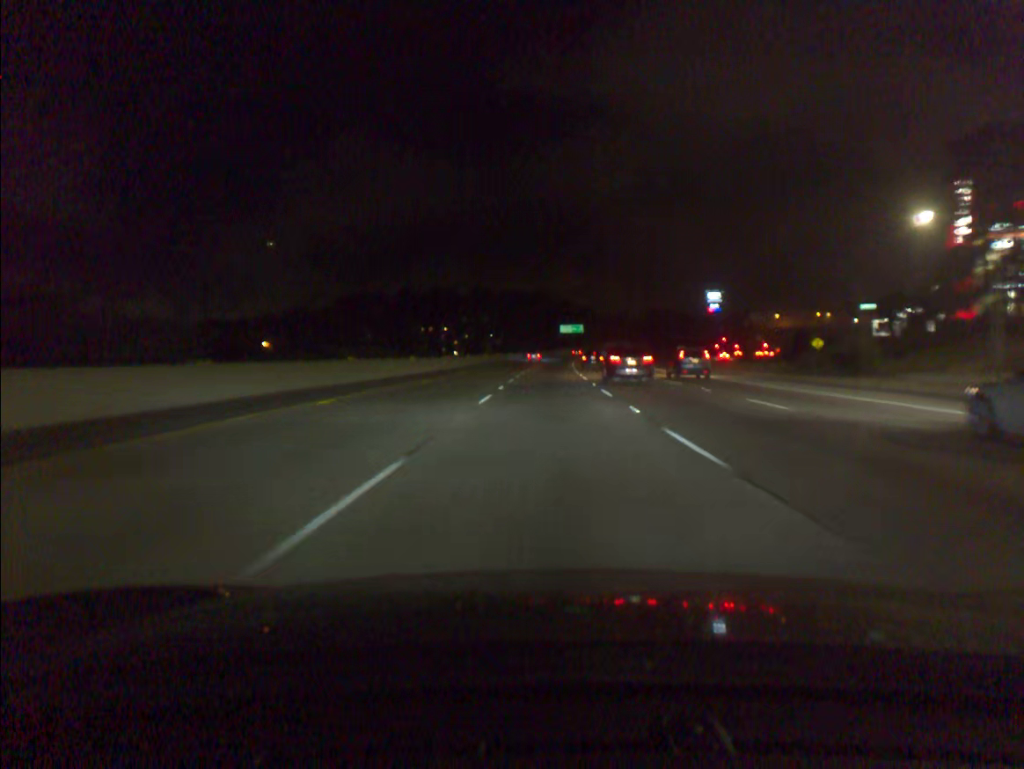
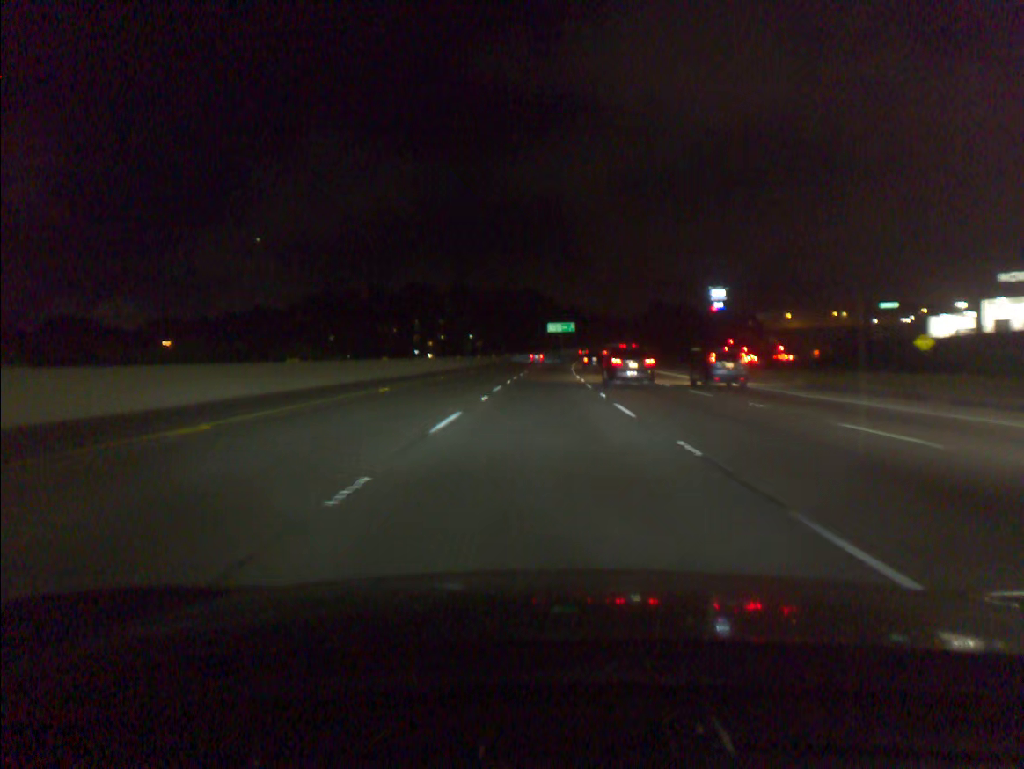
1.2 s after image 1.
(+0.4, +36.3) m; +1°
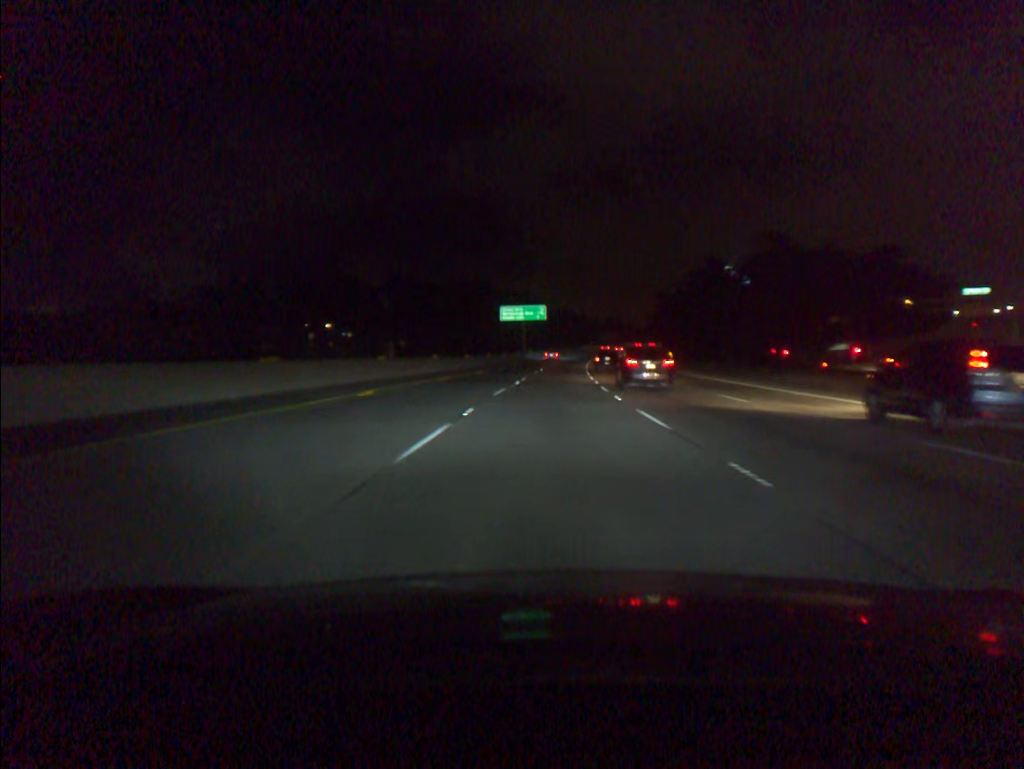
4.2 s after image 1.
(+1.9, +91.0) m; +3°
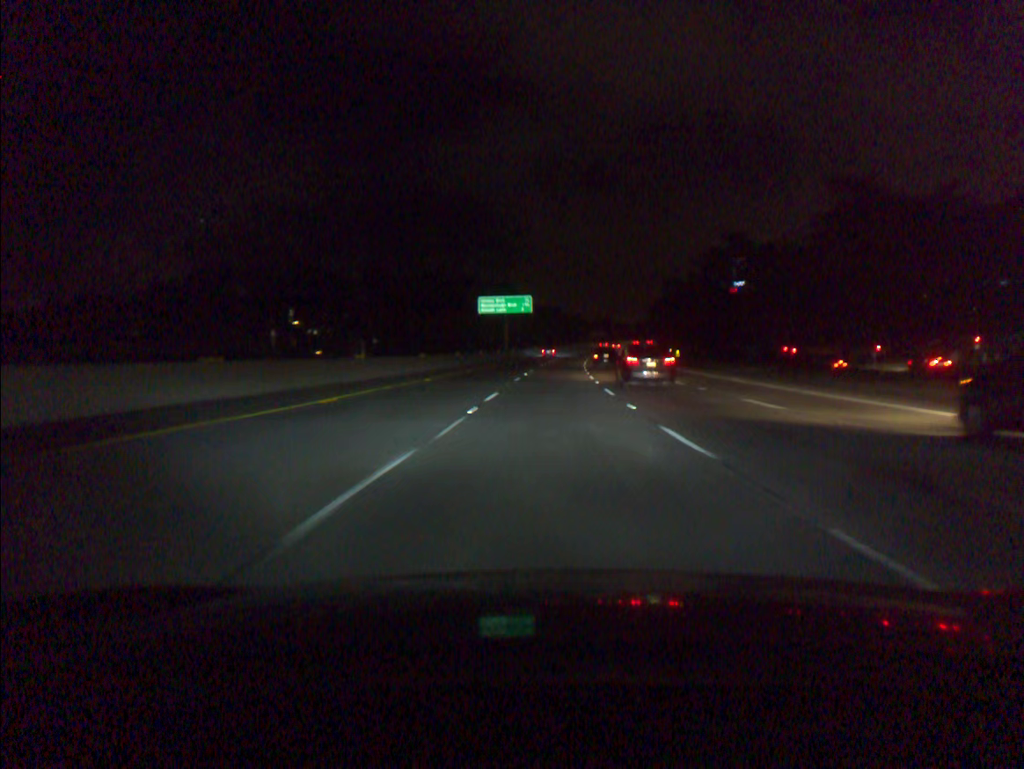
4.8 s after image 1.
(+0.2, +18.2) m; +1°
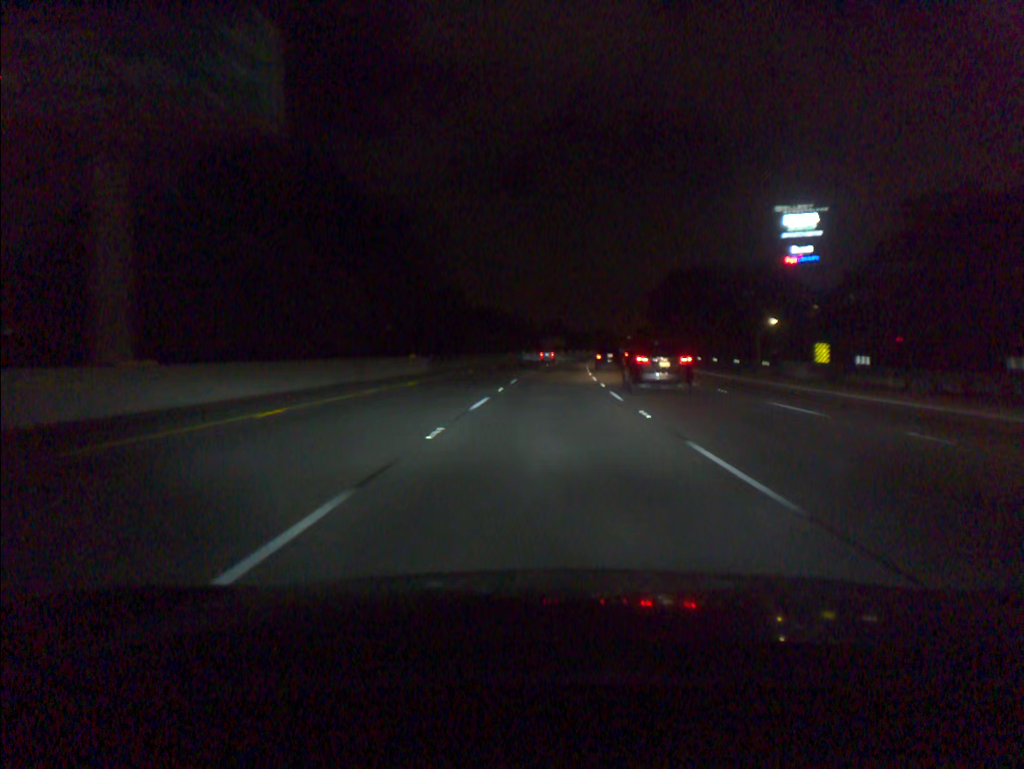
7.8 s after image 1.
(+3.2, +90.8) m; +4°
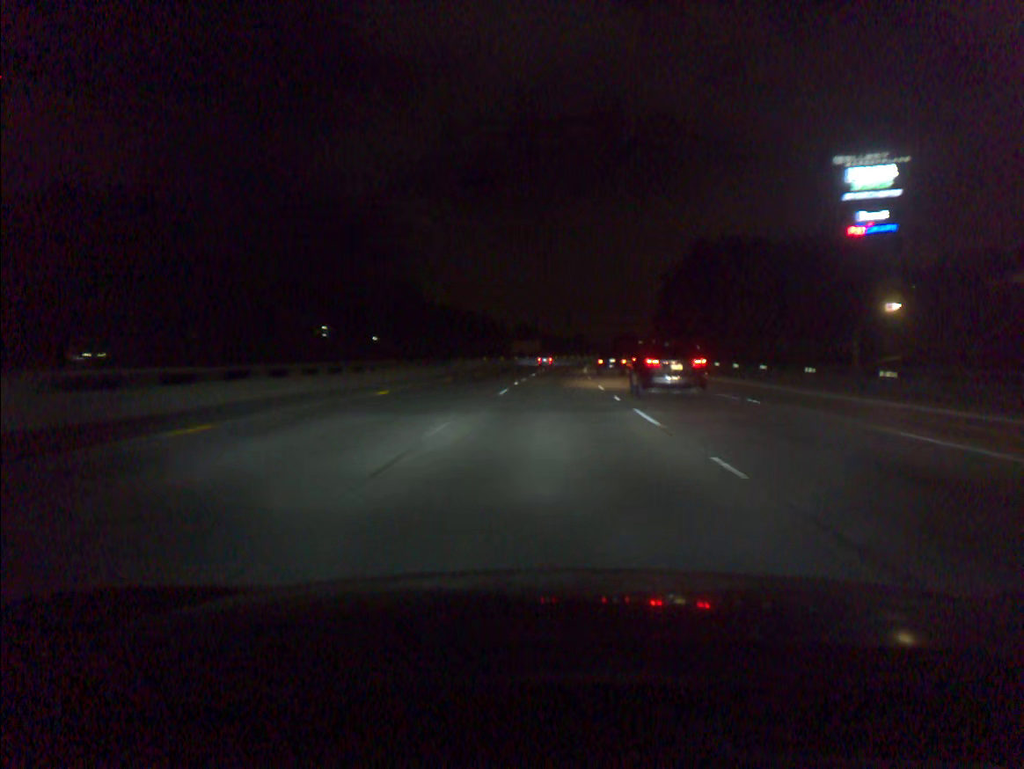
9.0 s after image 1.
(+0.6, +36.2) m; +2°
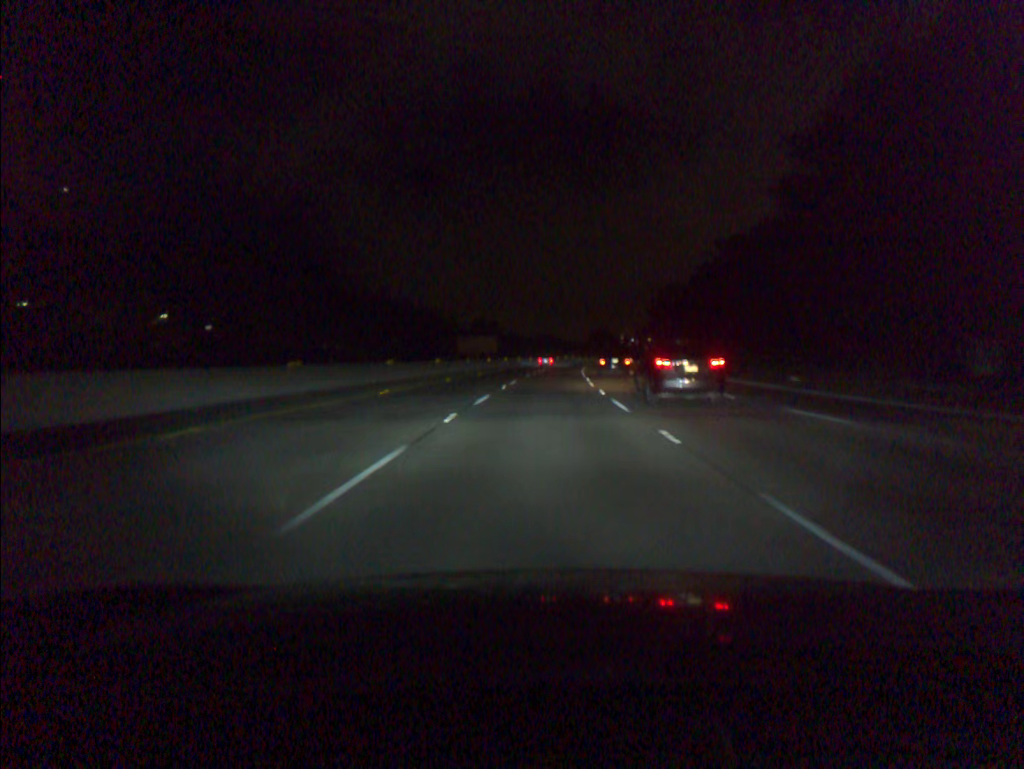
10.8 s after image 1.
(+1.4, +54.2) m; +3°
